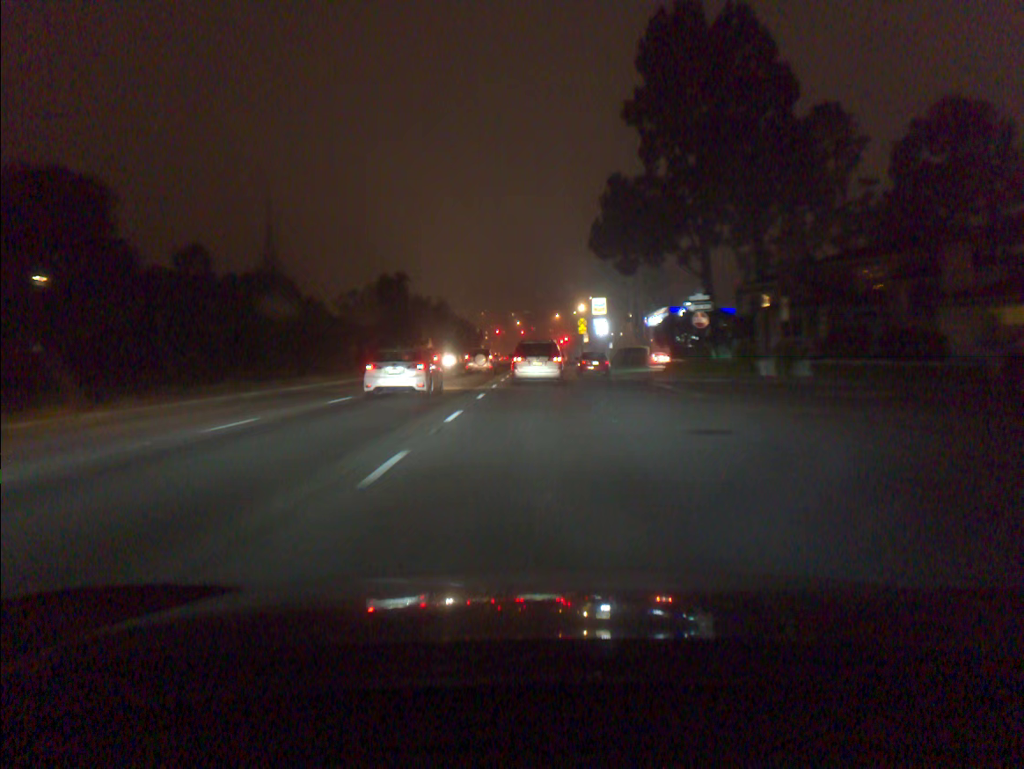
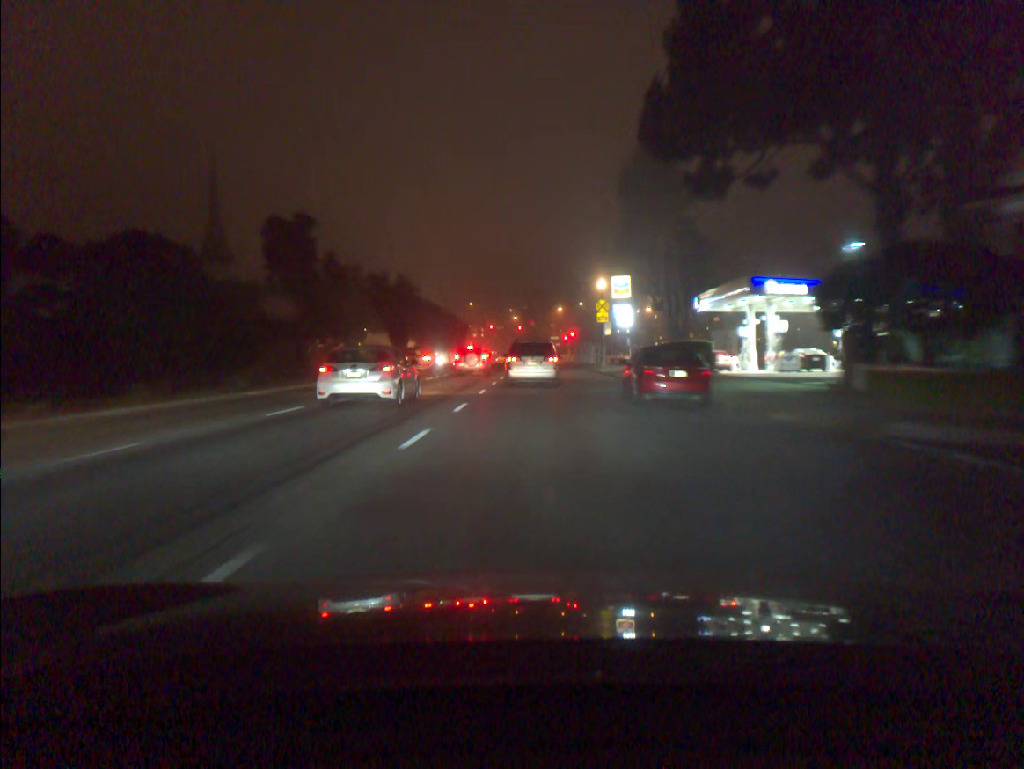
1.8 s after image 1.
(0.0, +26.3) m; 0°
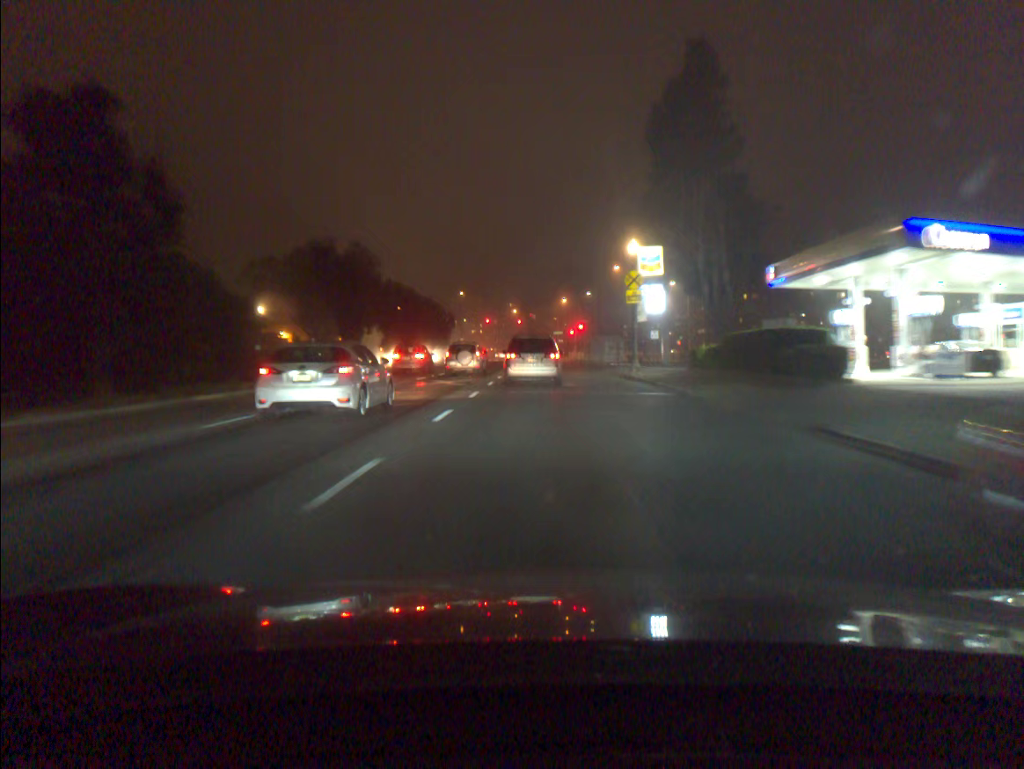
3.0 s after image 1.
(0.0, +17.7) m; 0°
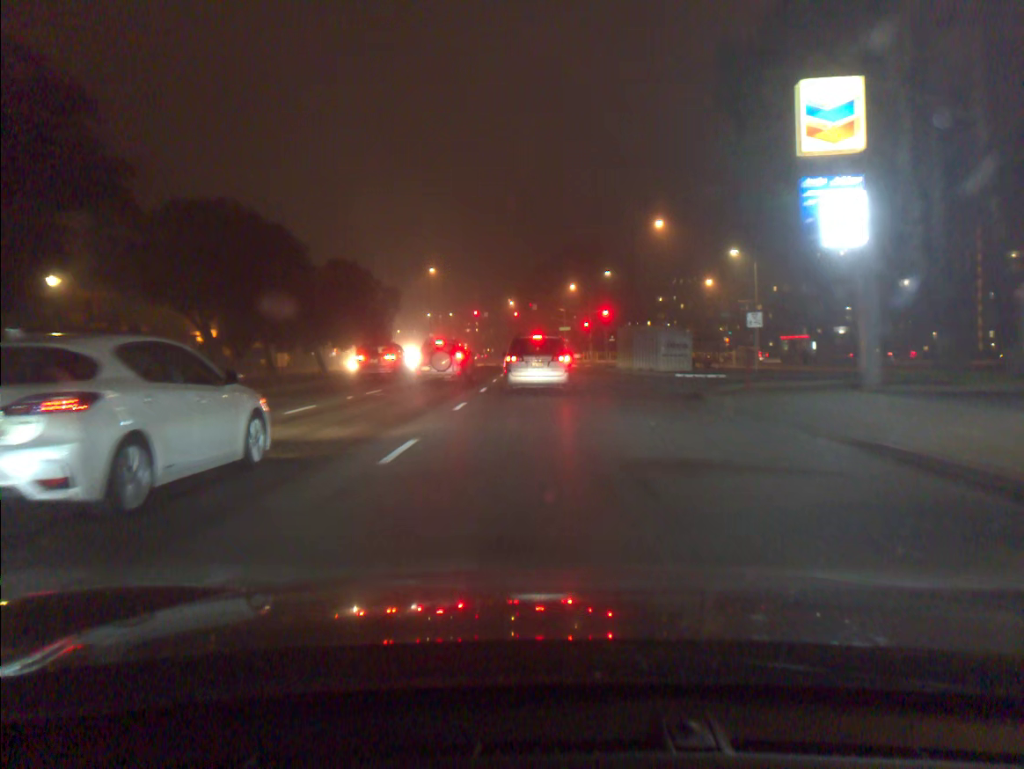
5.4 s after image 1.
(-0.1, +33.6) m; 0°
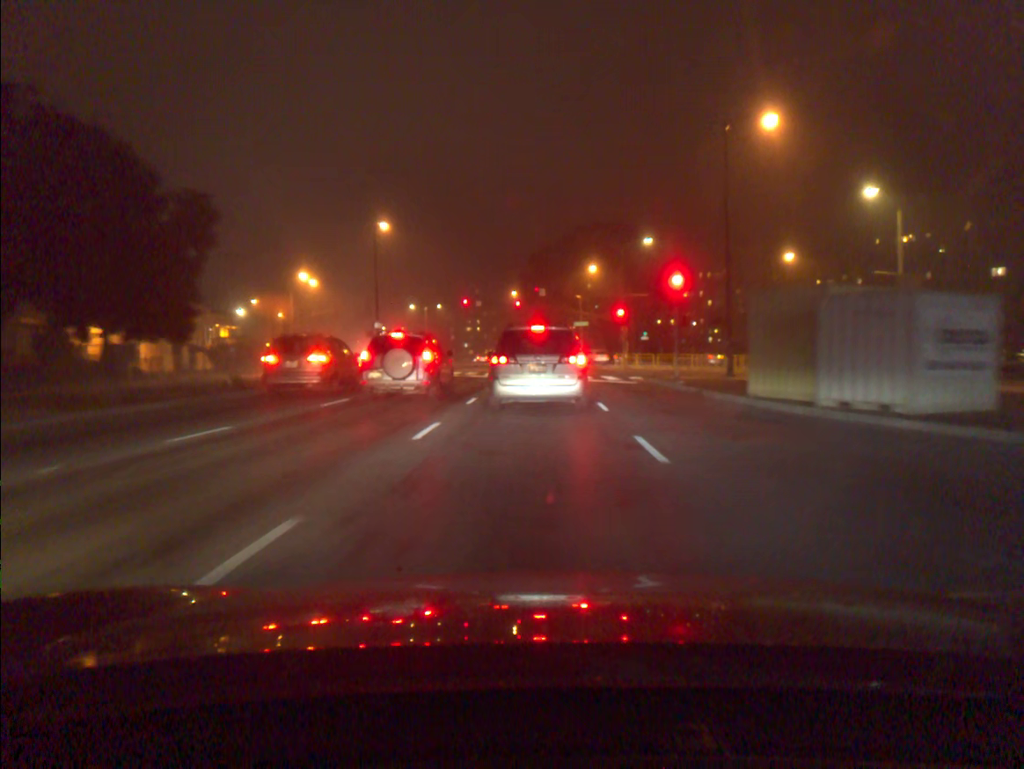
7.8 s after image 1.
(-0.1, +28.8) m; 0°
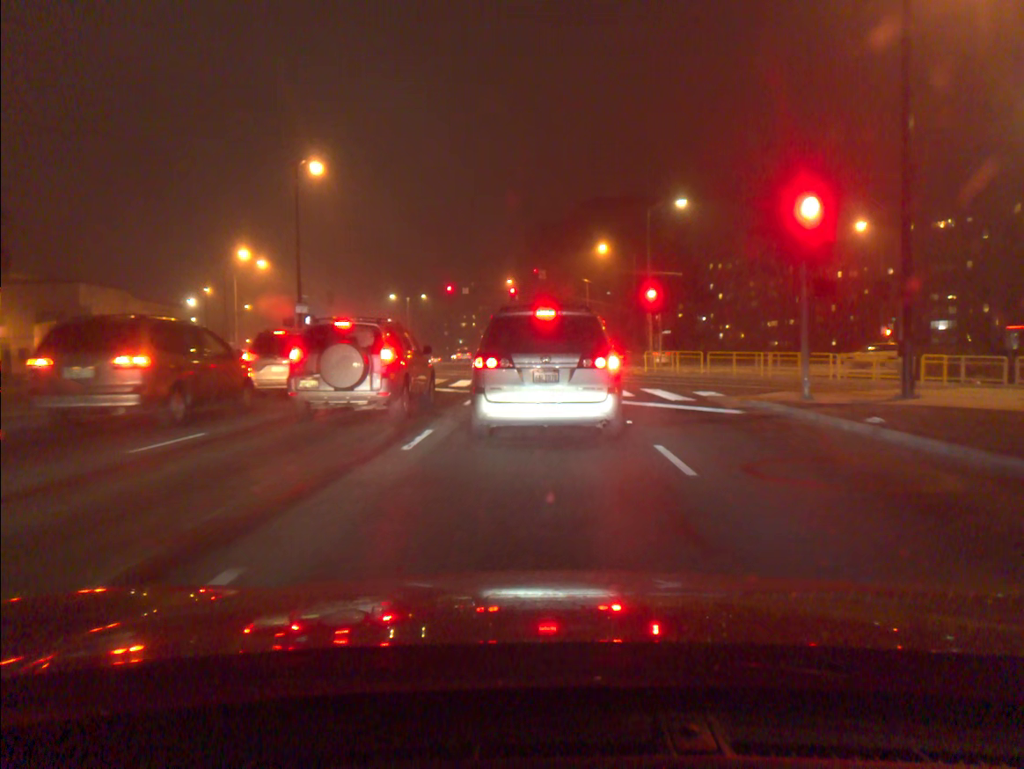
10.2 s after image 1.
(0.0, +16.5) m; 0°
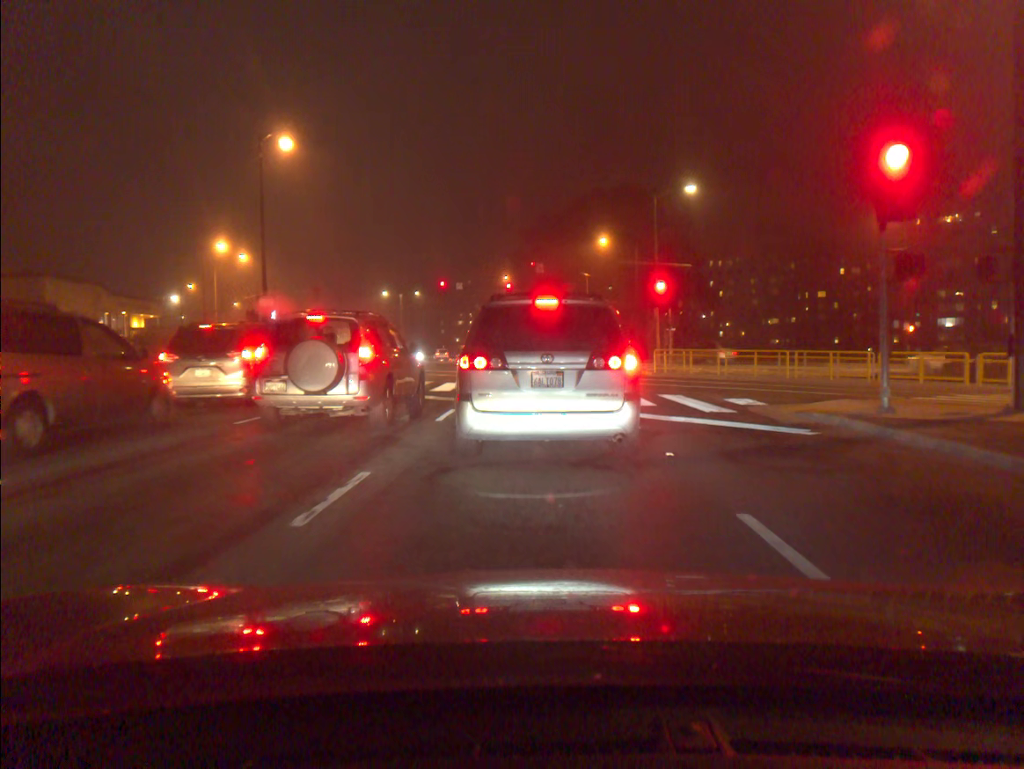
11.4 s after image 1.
(0.0, +4.3) m; 0°
